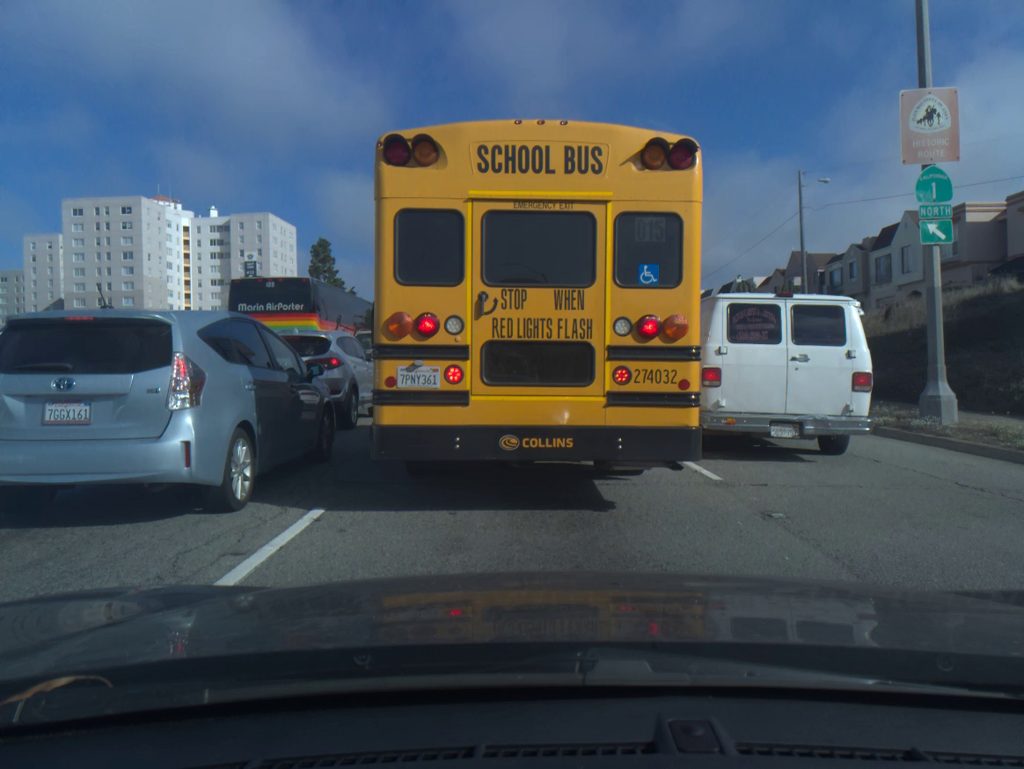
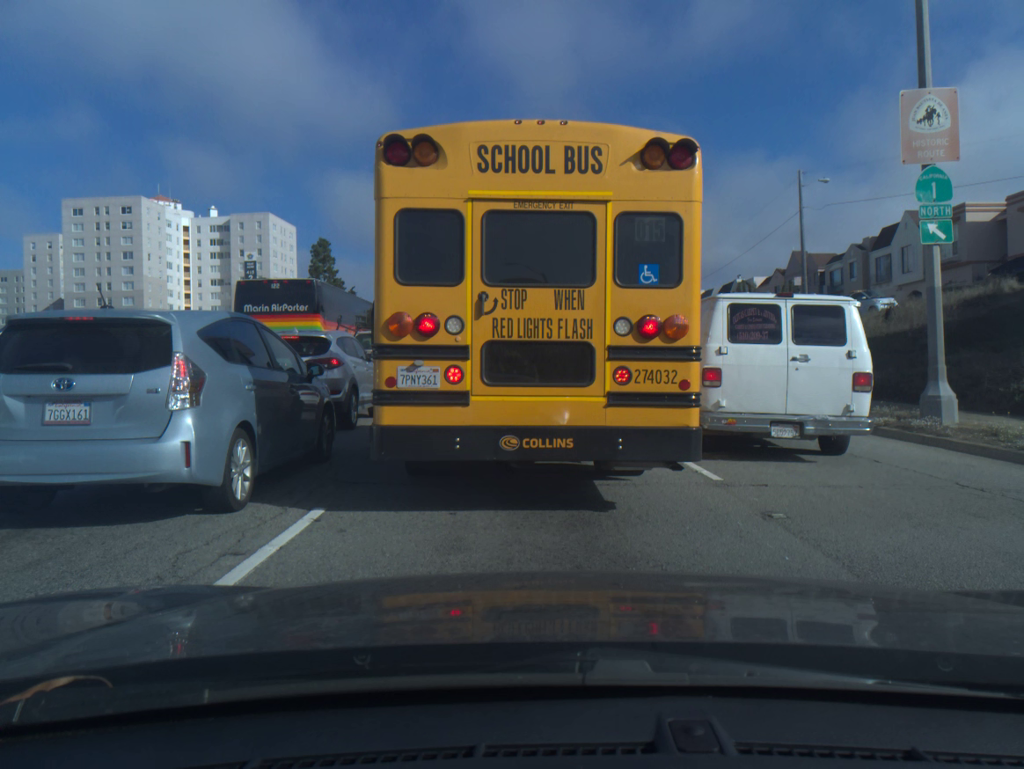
(0.0, 0.0) m; 0°
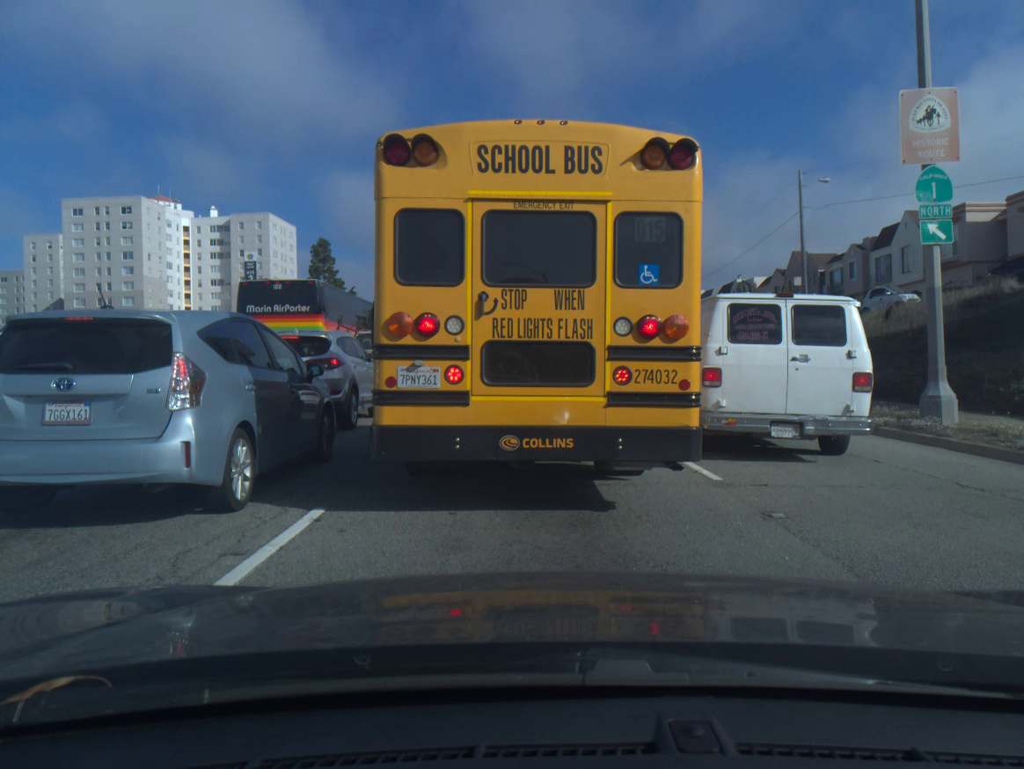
(0.0, 0.0) m; 0°
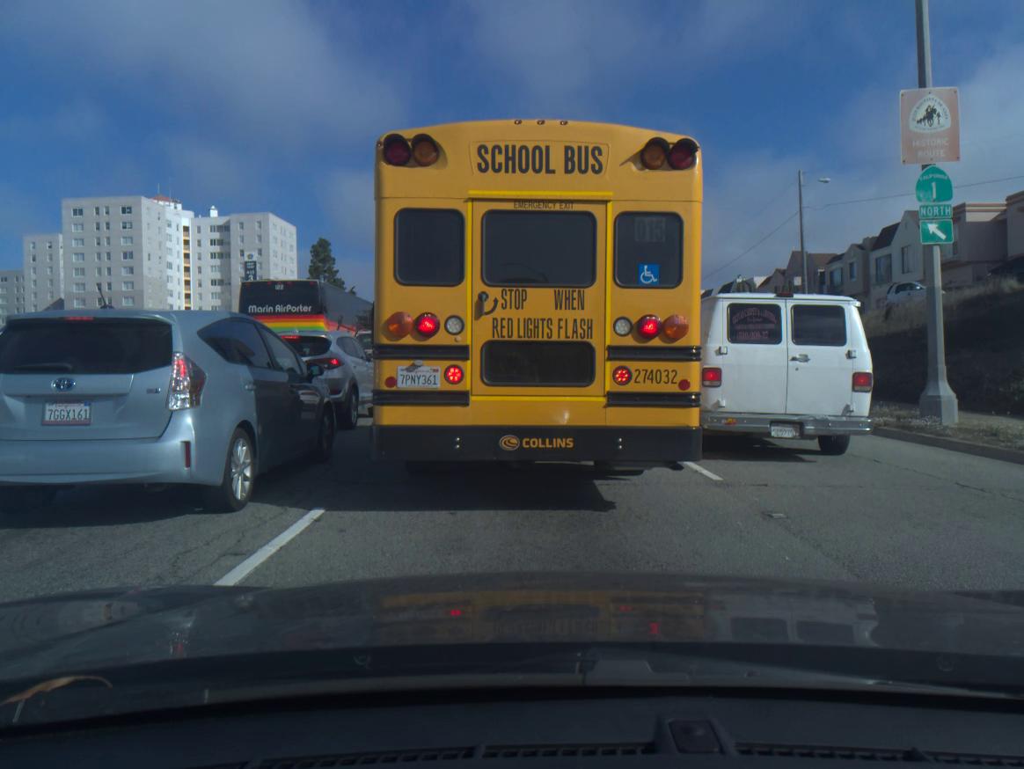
(0.0, 0.0) m; 0°
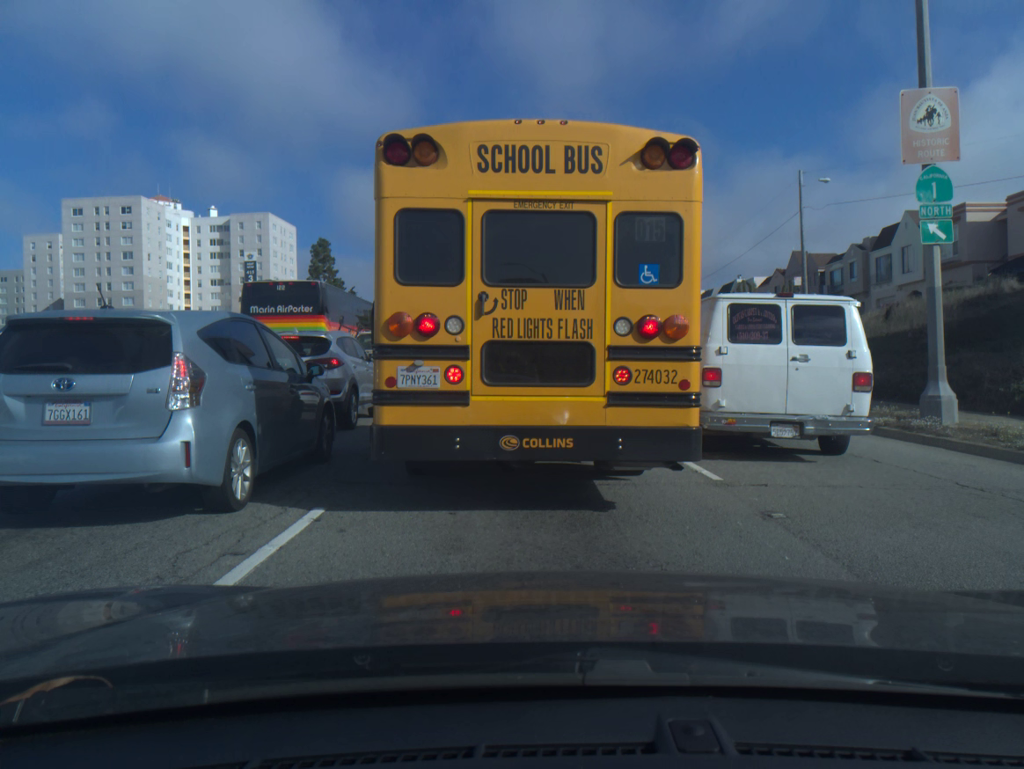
(0.0, 0.0) m; 0°
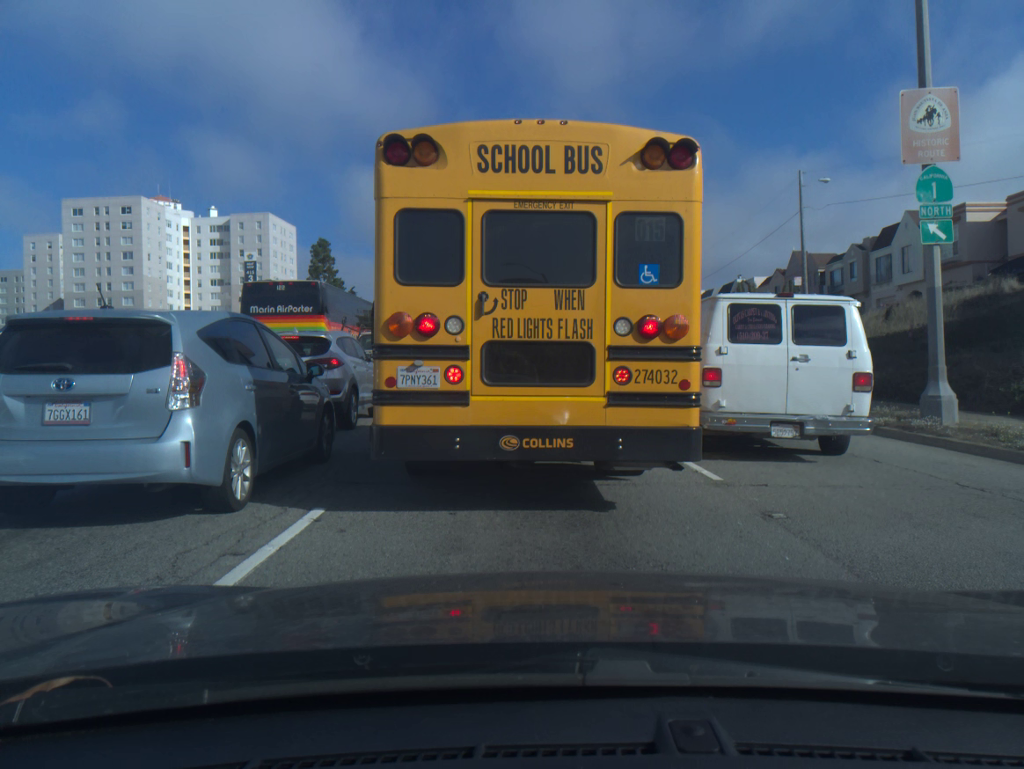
(0.0, 0.0) m; 0°
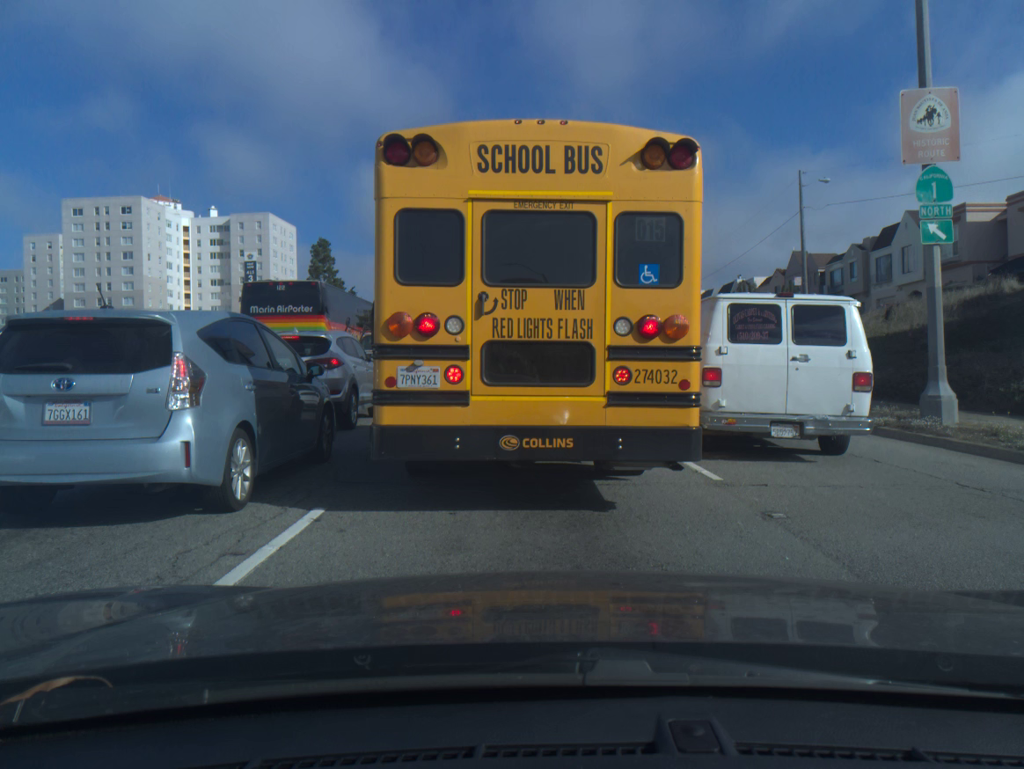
(0.0, 0.0) m; 0°
